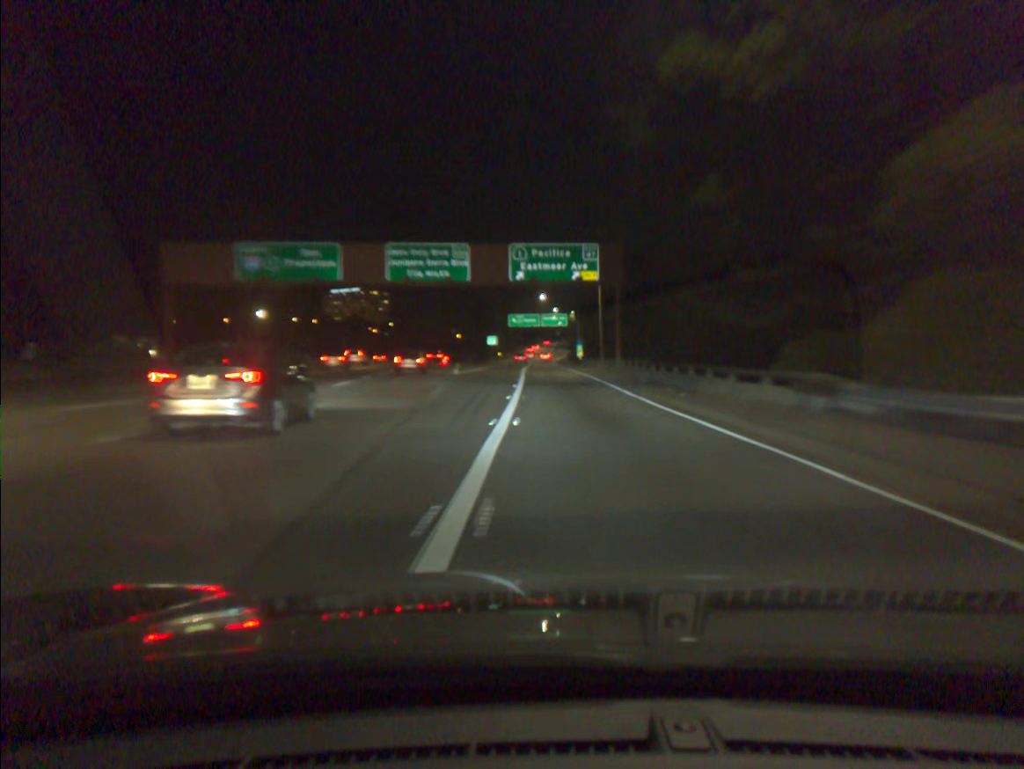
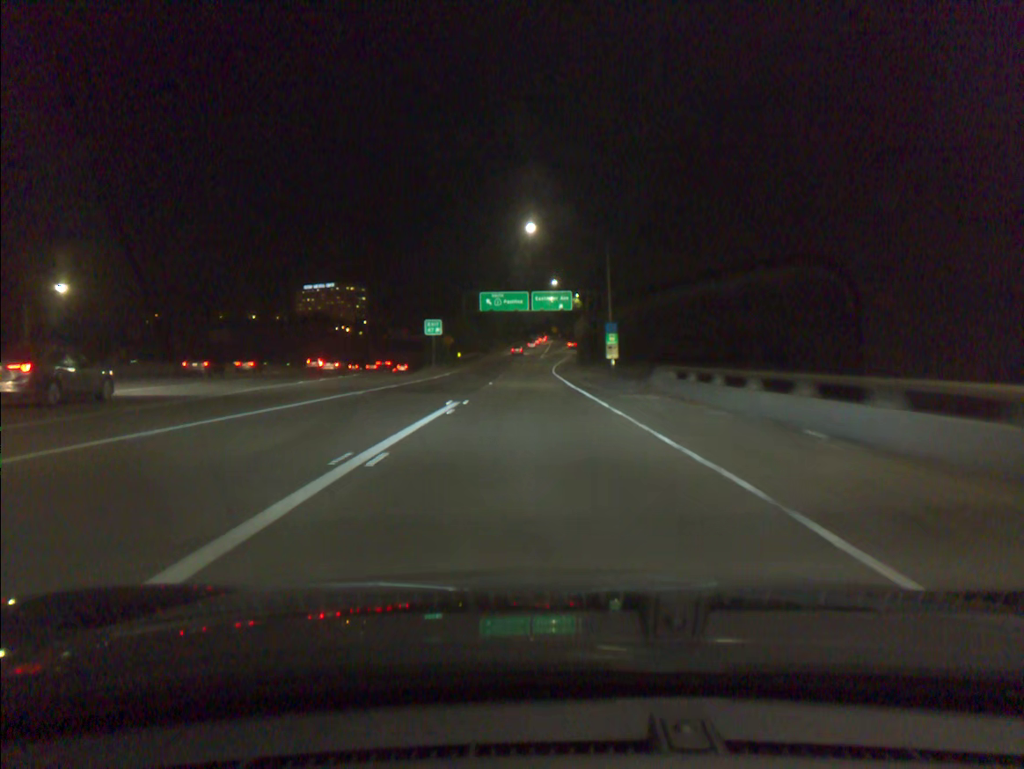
(+1.0, +62.8) m; 0°
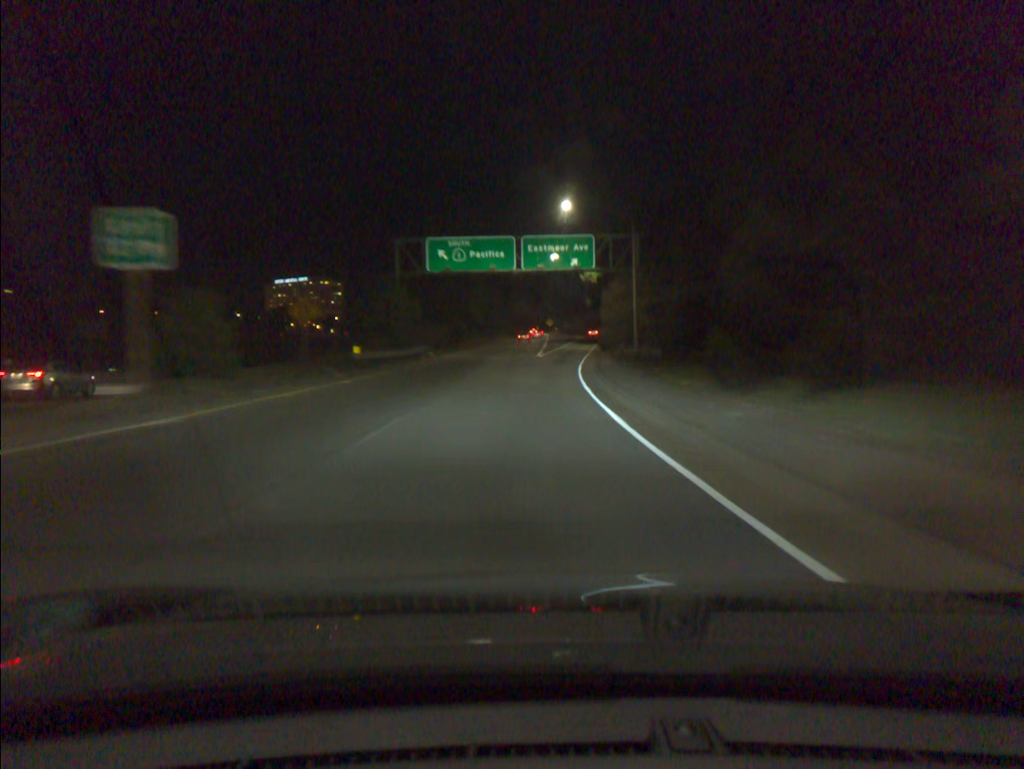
(-0.1, +49.0) m; +1°
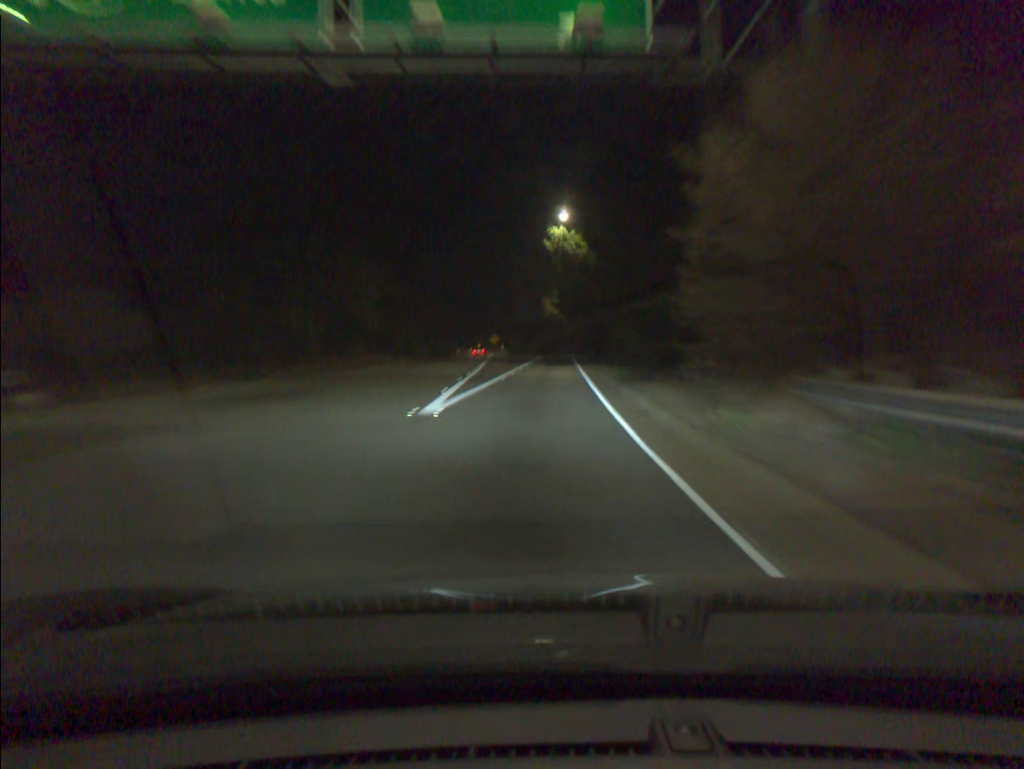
(+1.3, +45.4) m; +4°
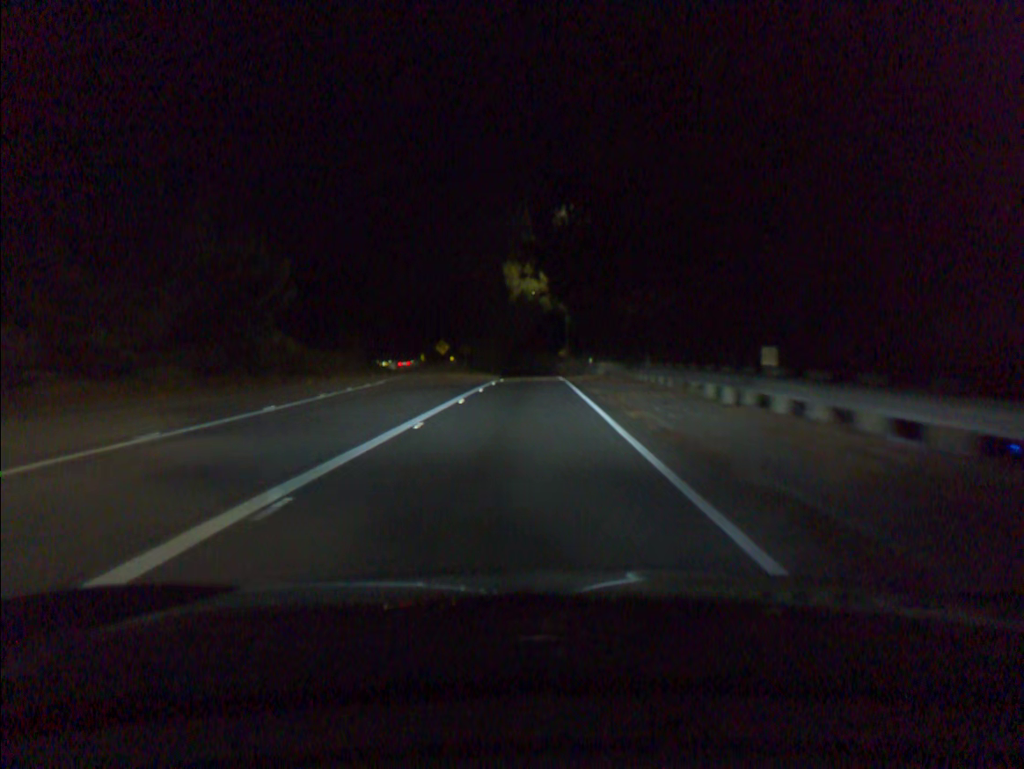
(+1.4, +52.5) m; +2°
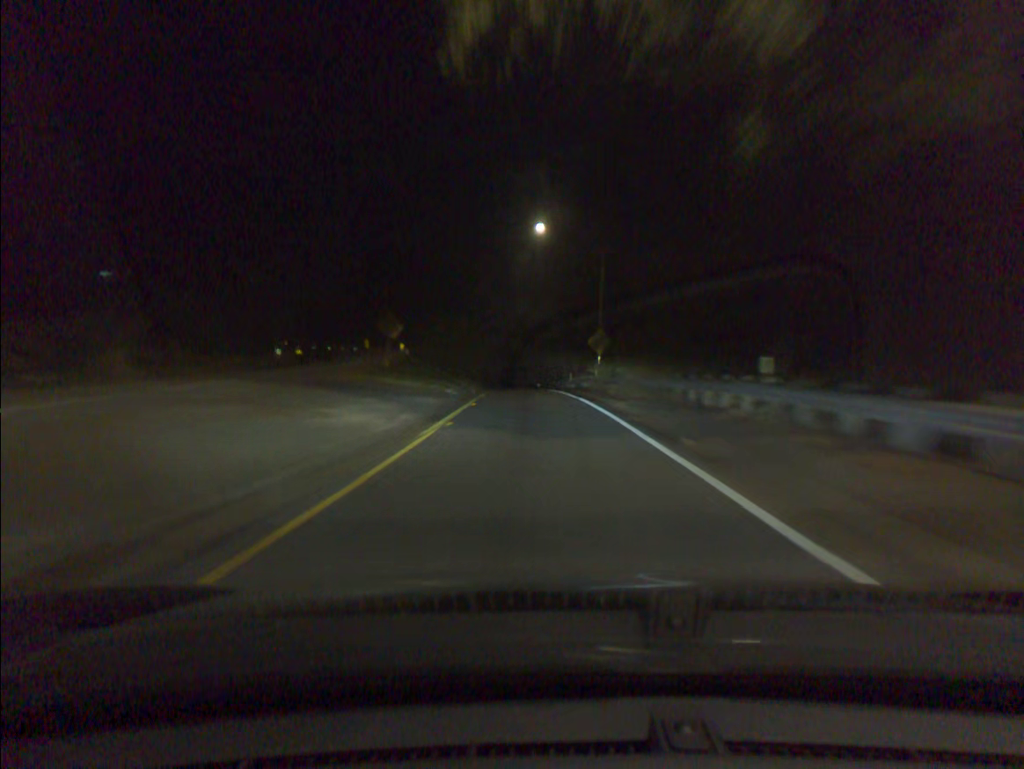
(-0.2, +43.9) m; 0°
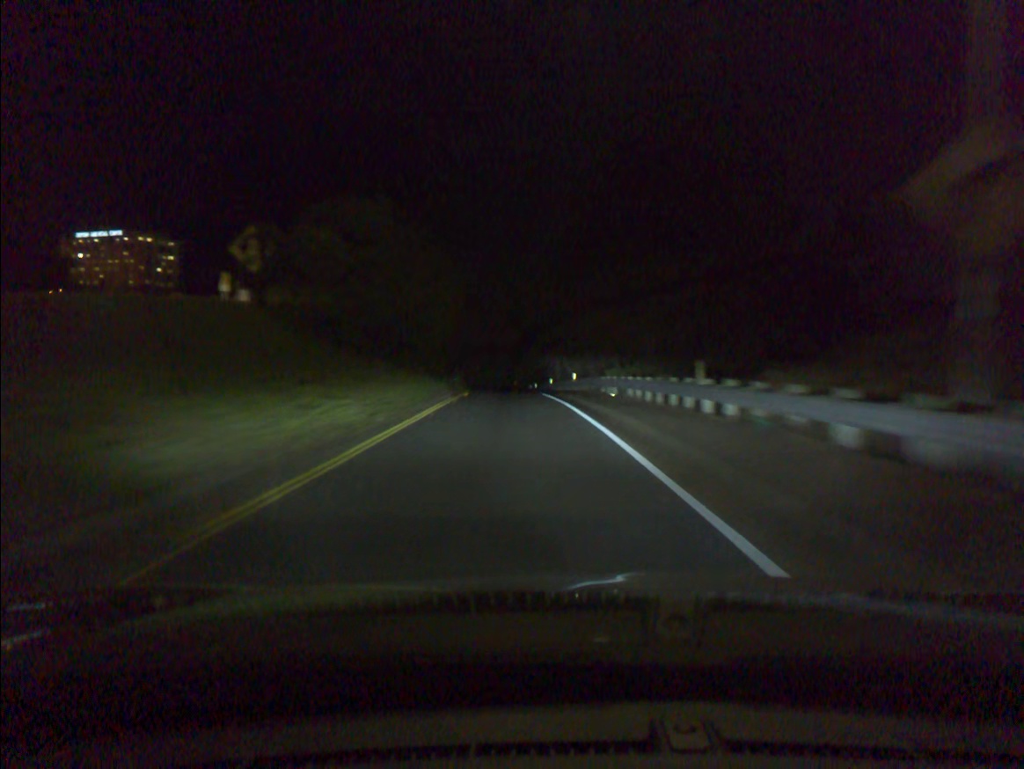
(0.0, +42.9) m; -1°
